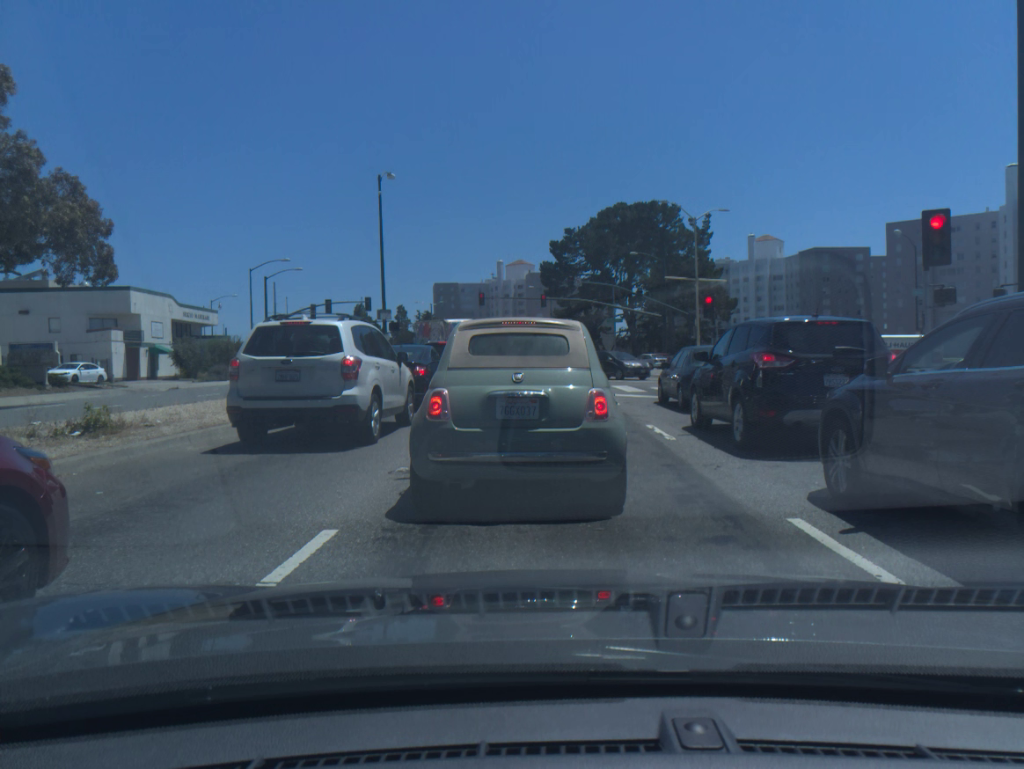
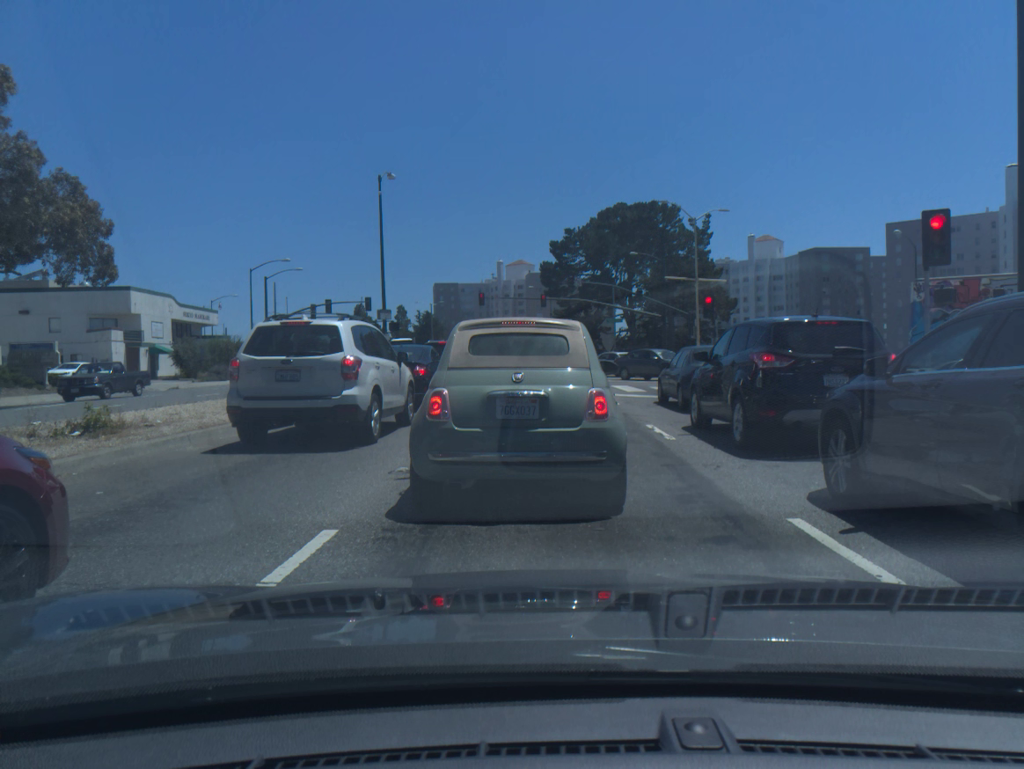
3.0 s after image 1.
(0.0, 0.0) m; 0°
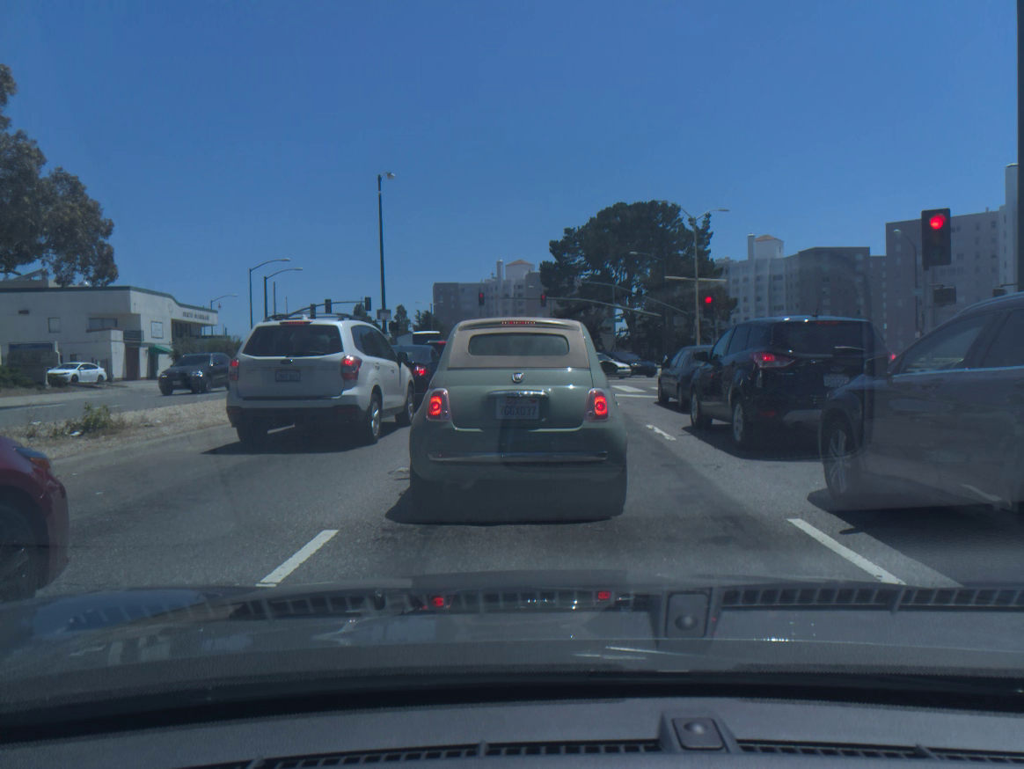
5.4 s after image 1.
(0.0, 0.0) m; 0°
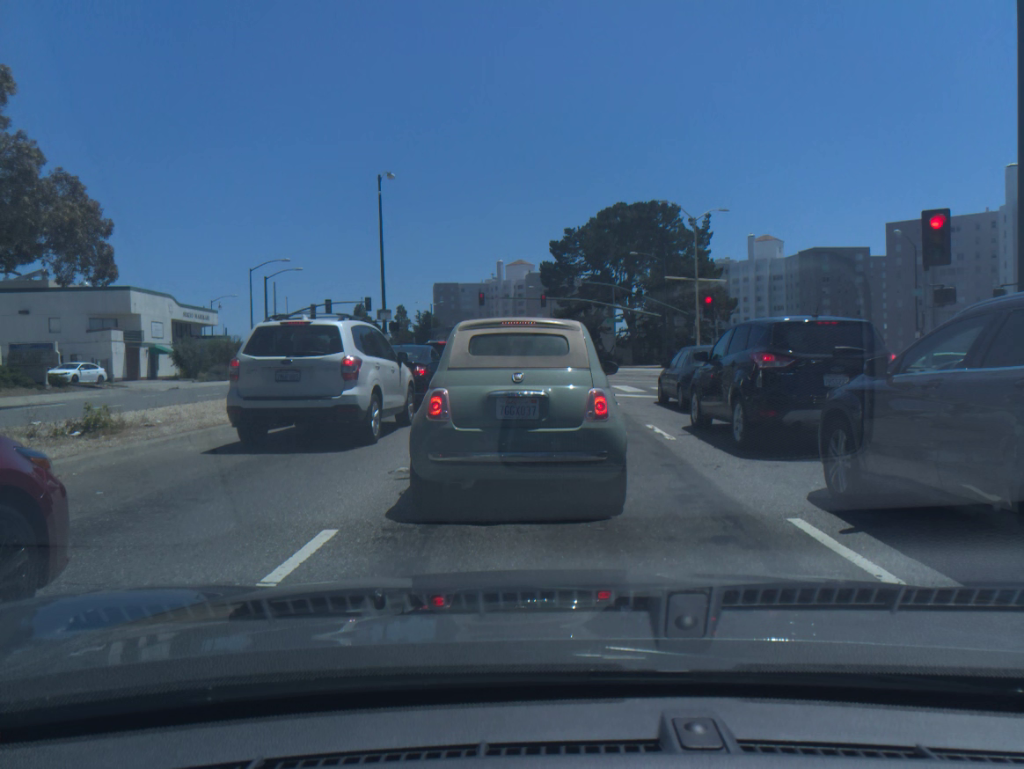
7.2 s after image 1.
(0.0, +0.1) m; 0°
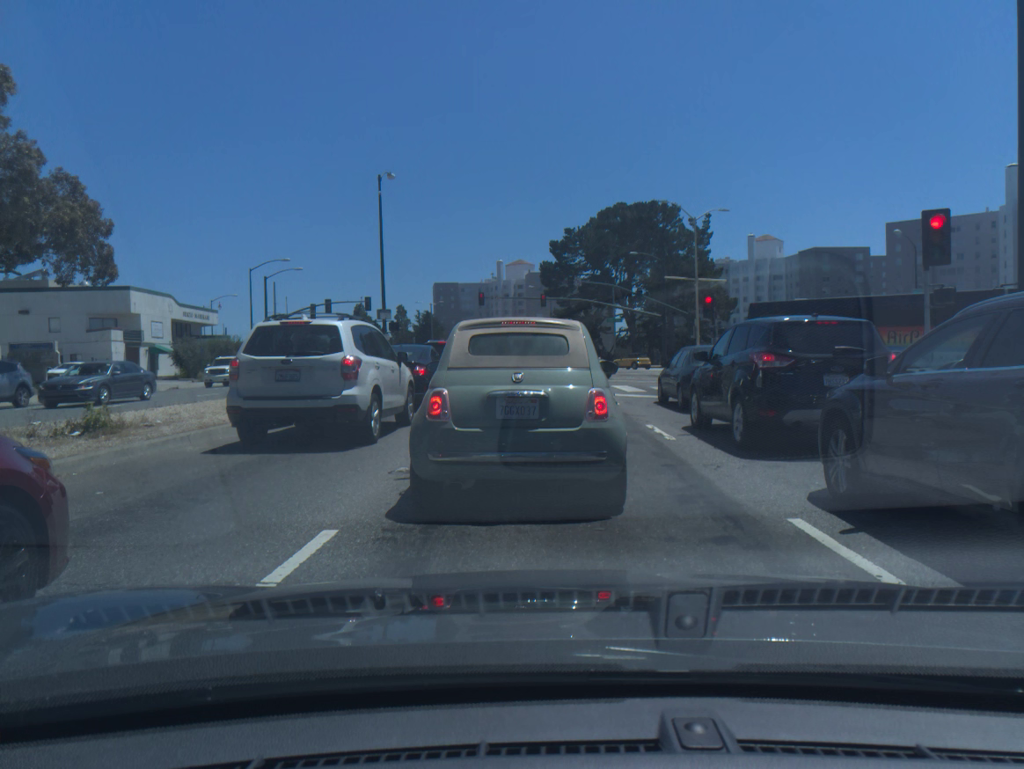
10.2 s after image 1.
(0.0, 0.0) m; 0°
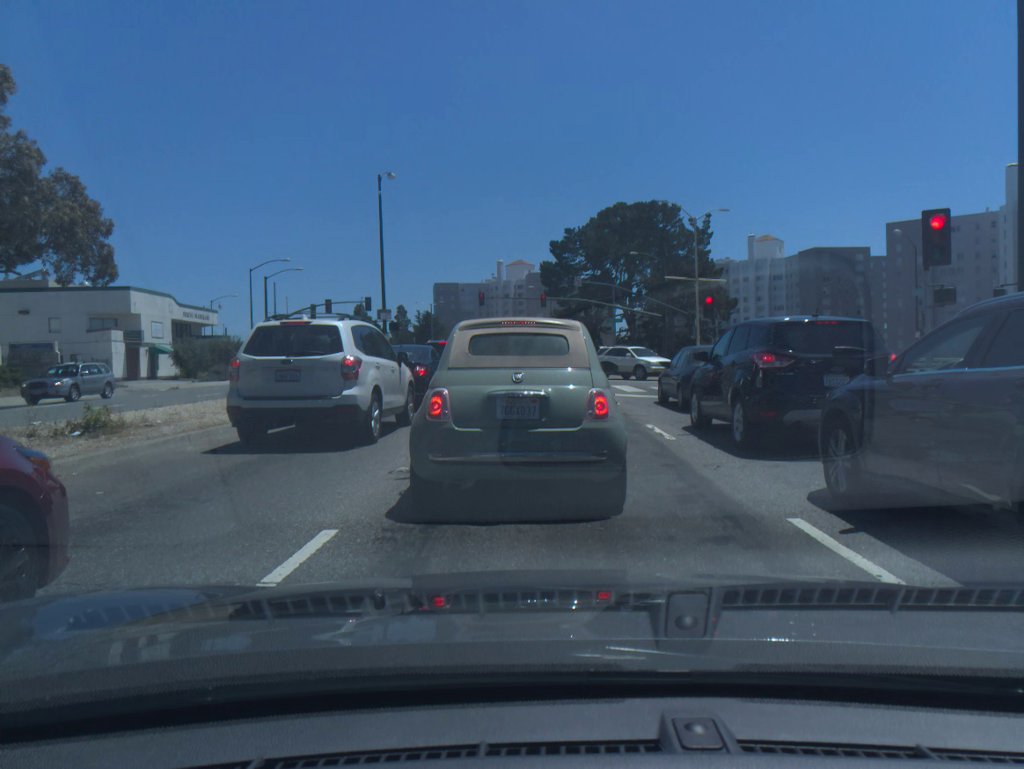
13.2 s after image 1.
(0.0, 0.0) m; 0°
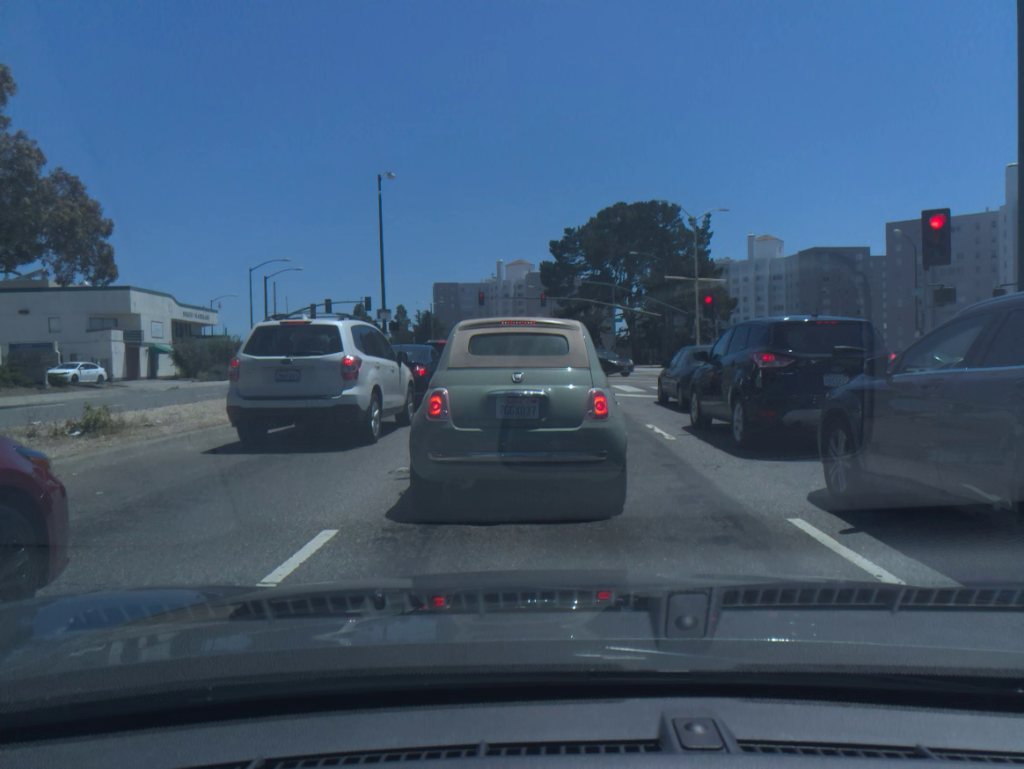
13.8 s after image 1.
(0.0, 0.0) m; 0°
